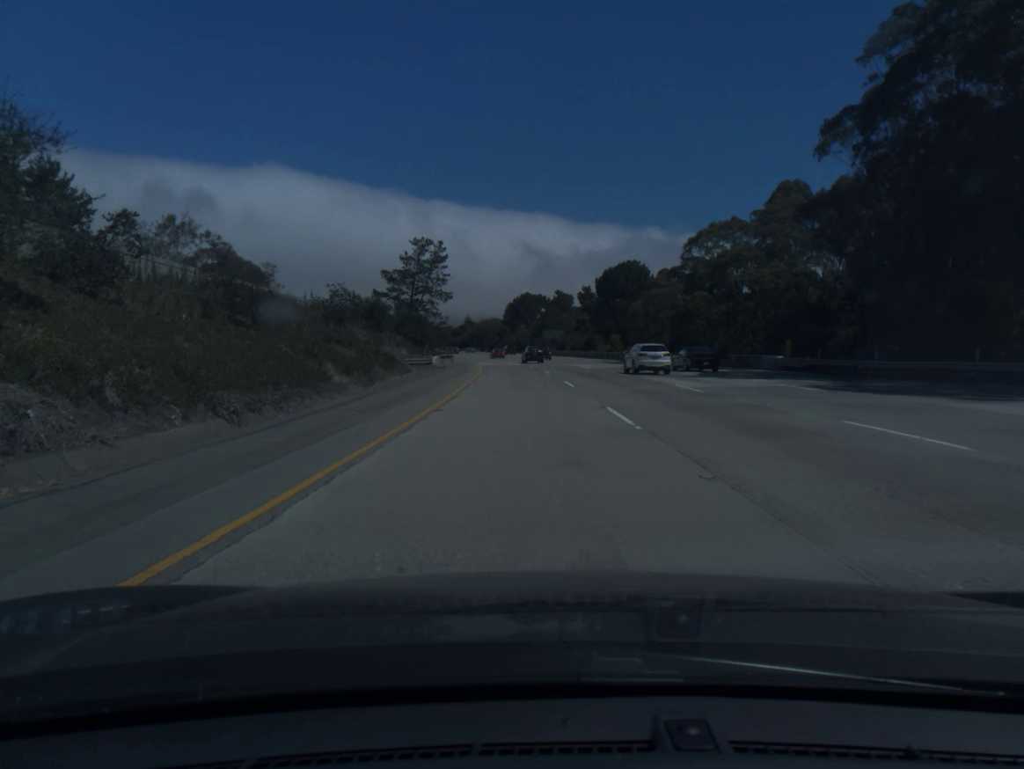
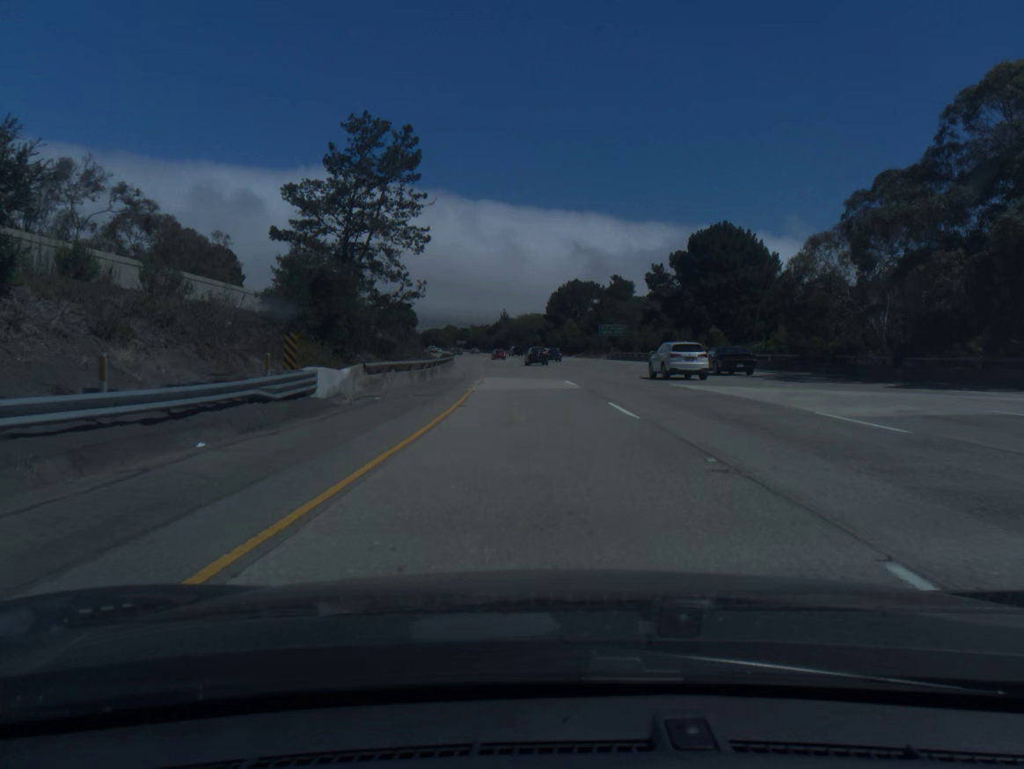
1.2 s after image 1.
(-1.3, +41.1) m; -3°
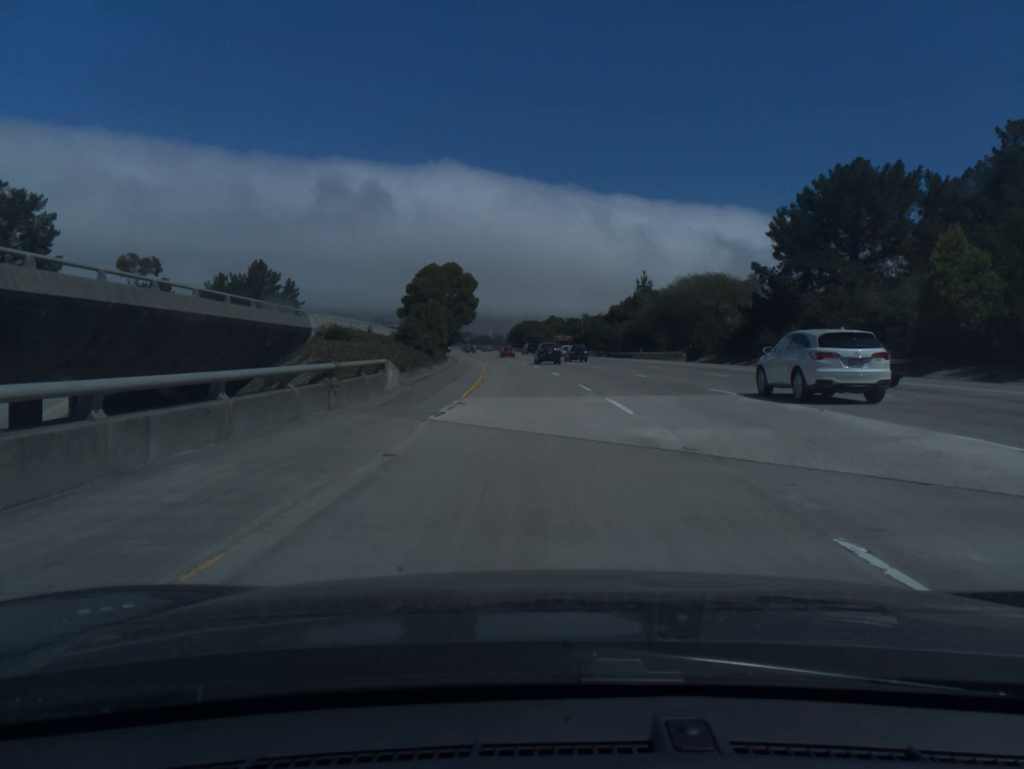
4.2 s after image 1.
(-7.2, +102.4) m; -8°
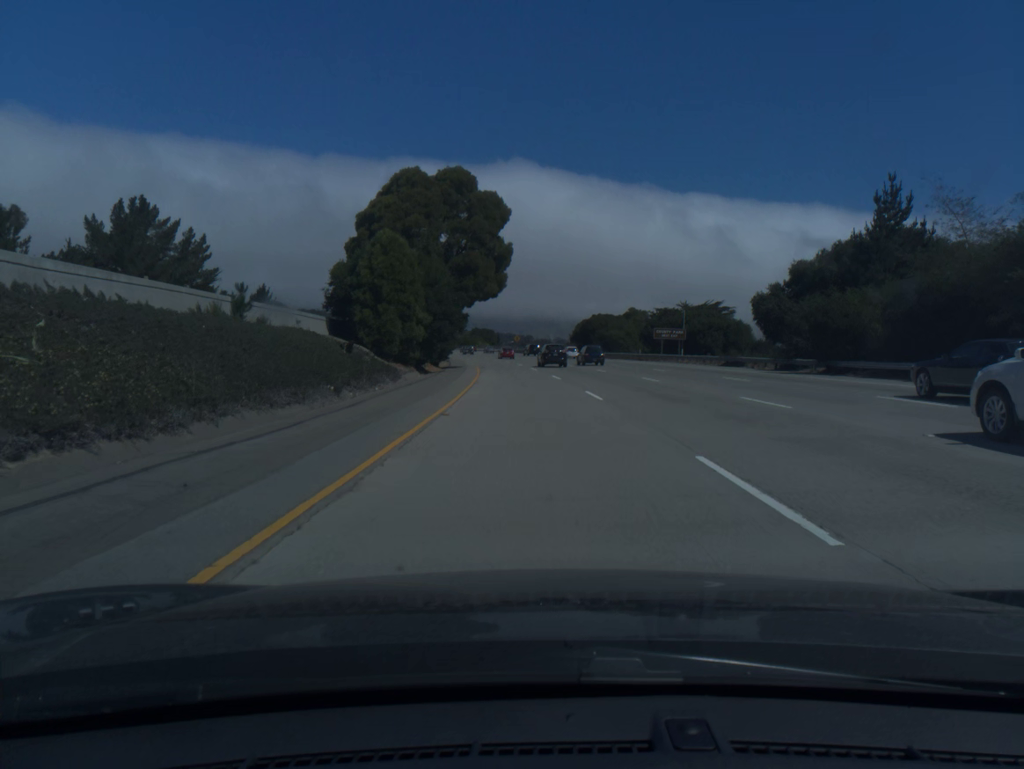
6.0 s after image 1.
(-2.5, +61.4) m; -4°
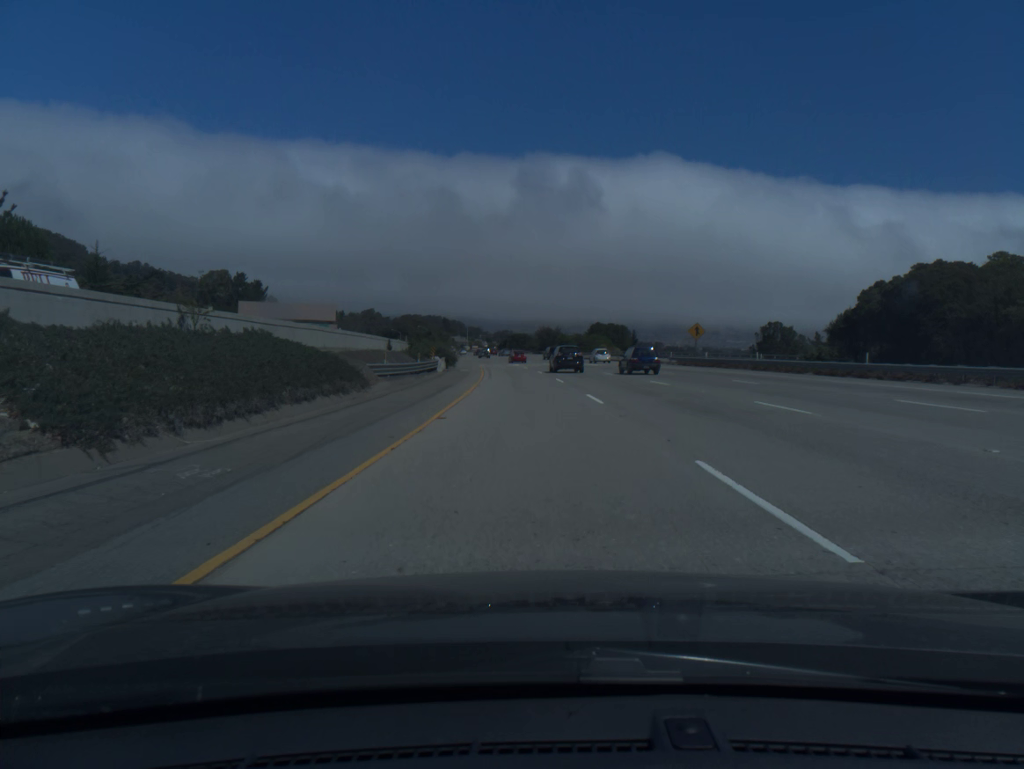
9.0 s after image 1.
(-7.7, +102.1) m; -9°
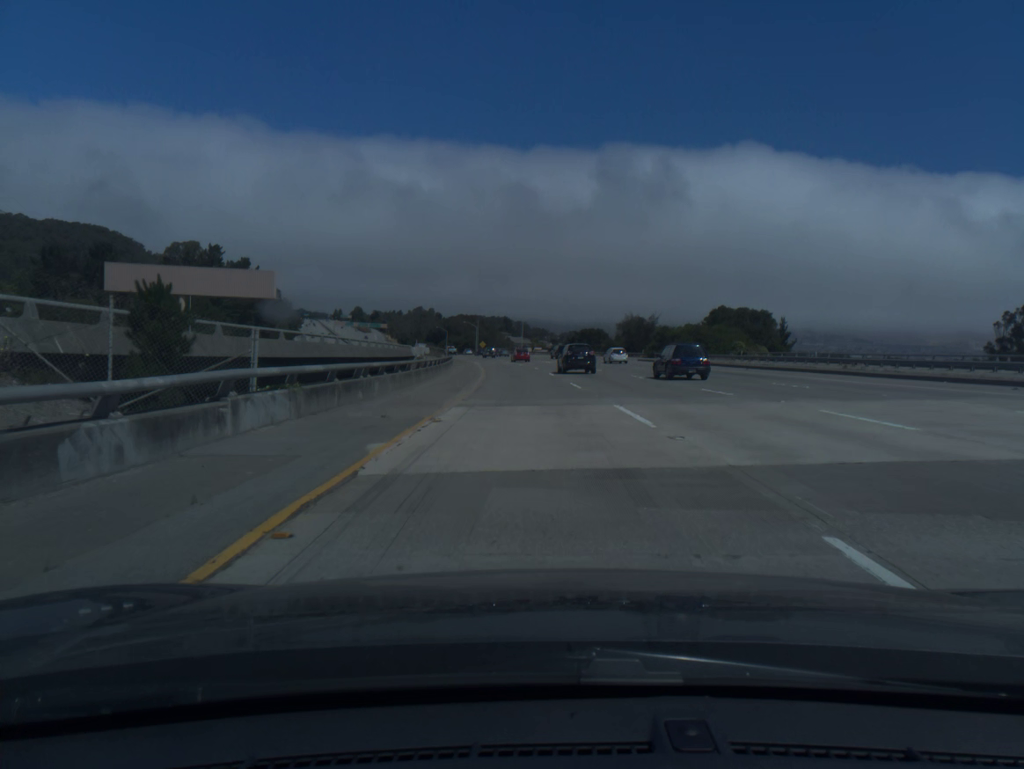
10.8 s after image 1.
(-2.7, +61.4) m; -5°
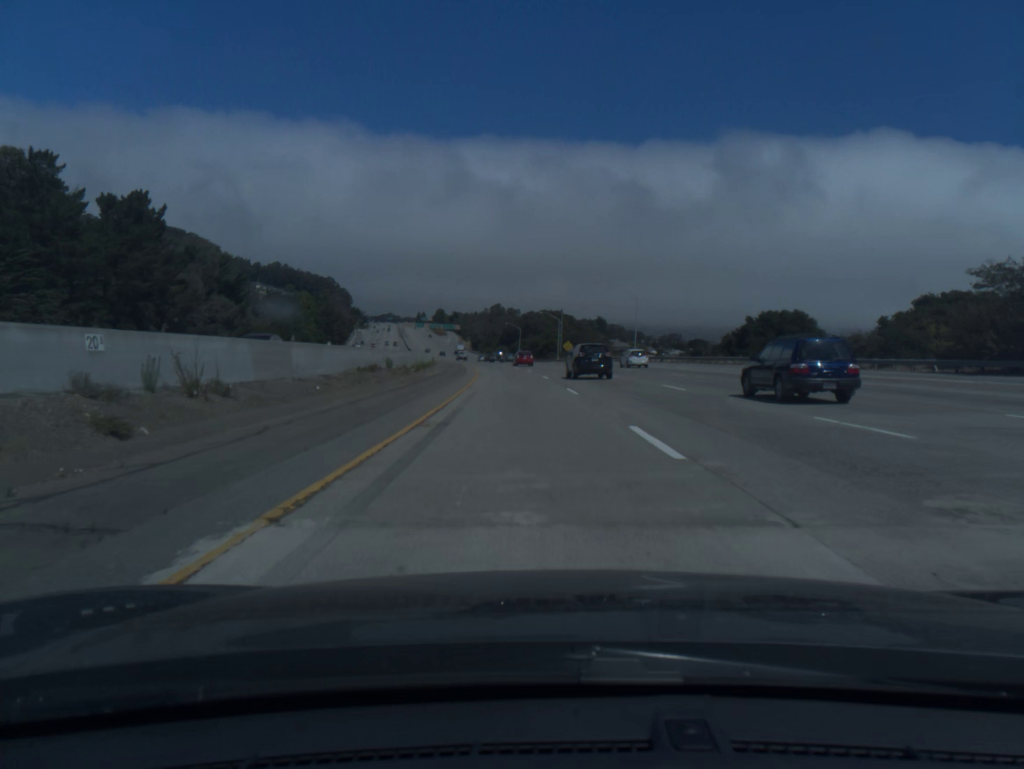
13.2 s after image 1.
(-4.6, +81.6) m; -7°
